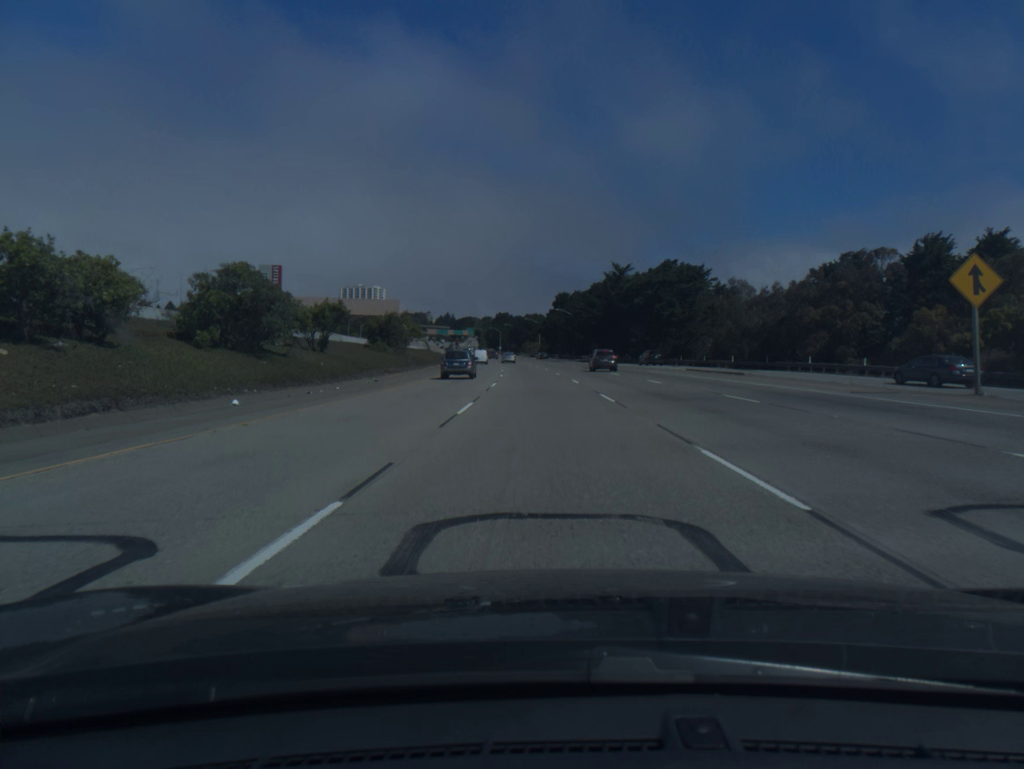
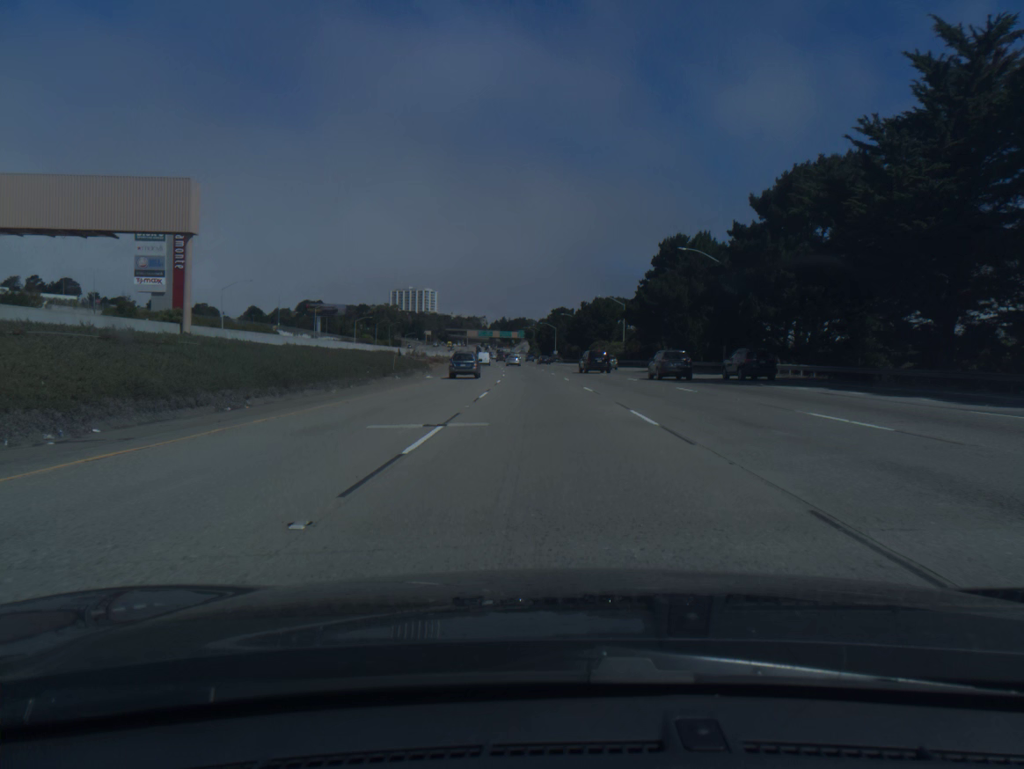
(-3.6, +94.7) m; -4°
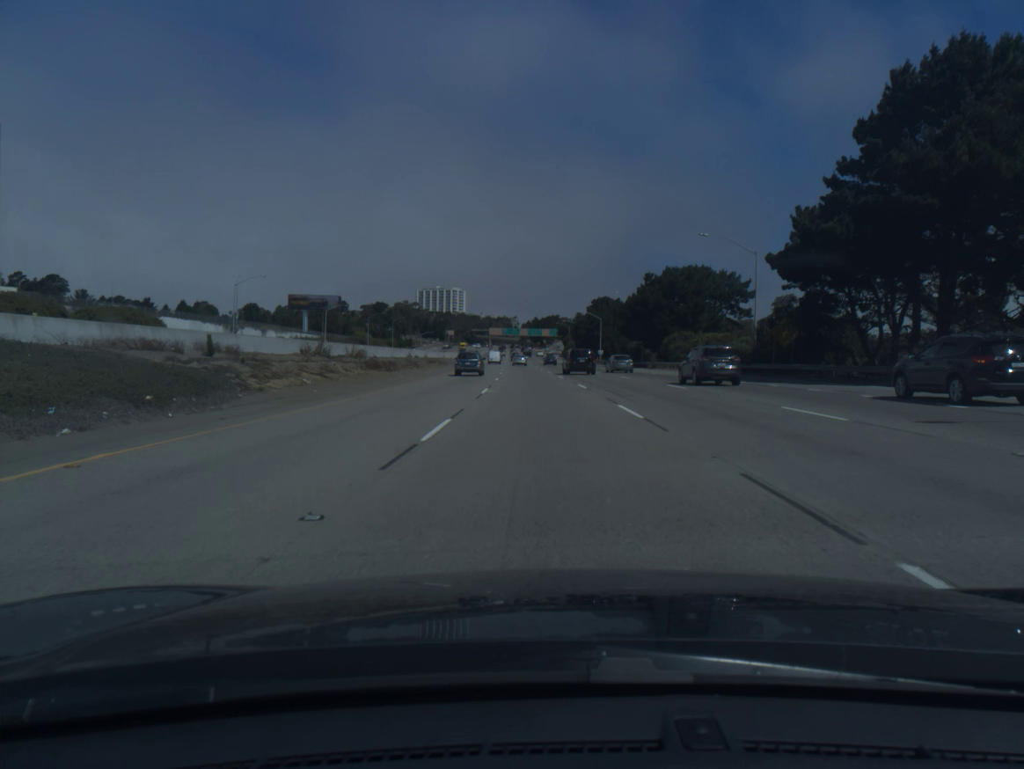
(-1.2, +56.7) m; -2°
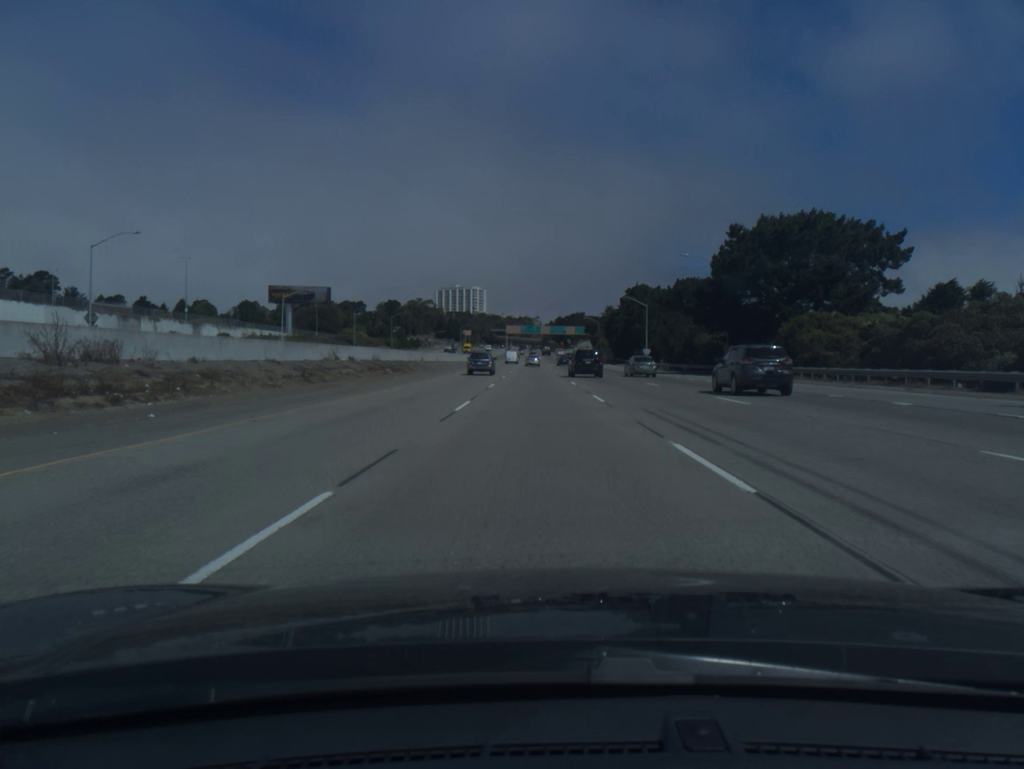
(-0.5, +37.8) m; -2°
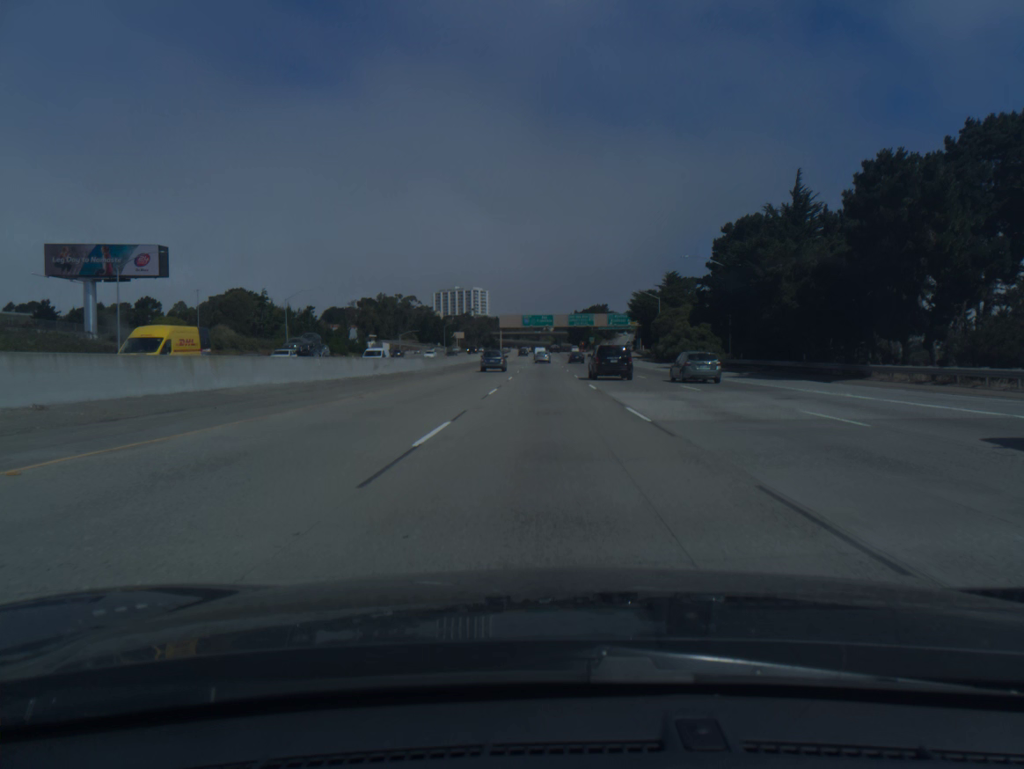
(-1.7, +94.6) m; -1°
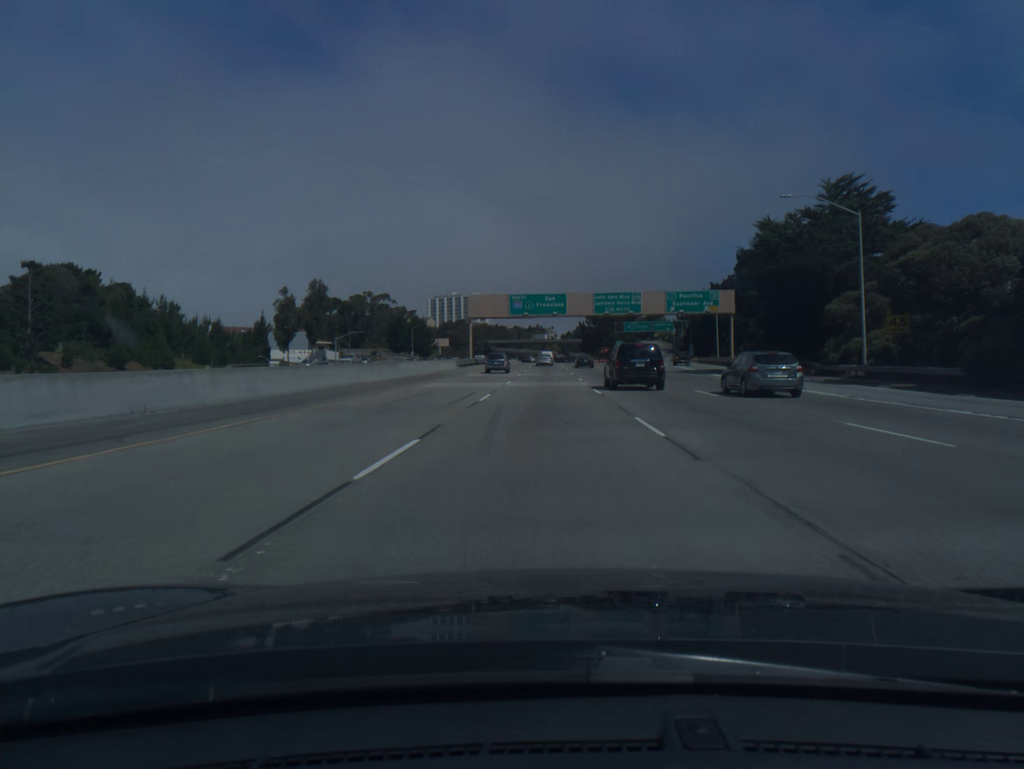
(0.0, +75.7) m; 0°
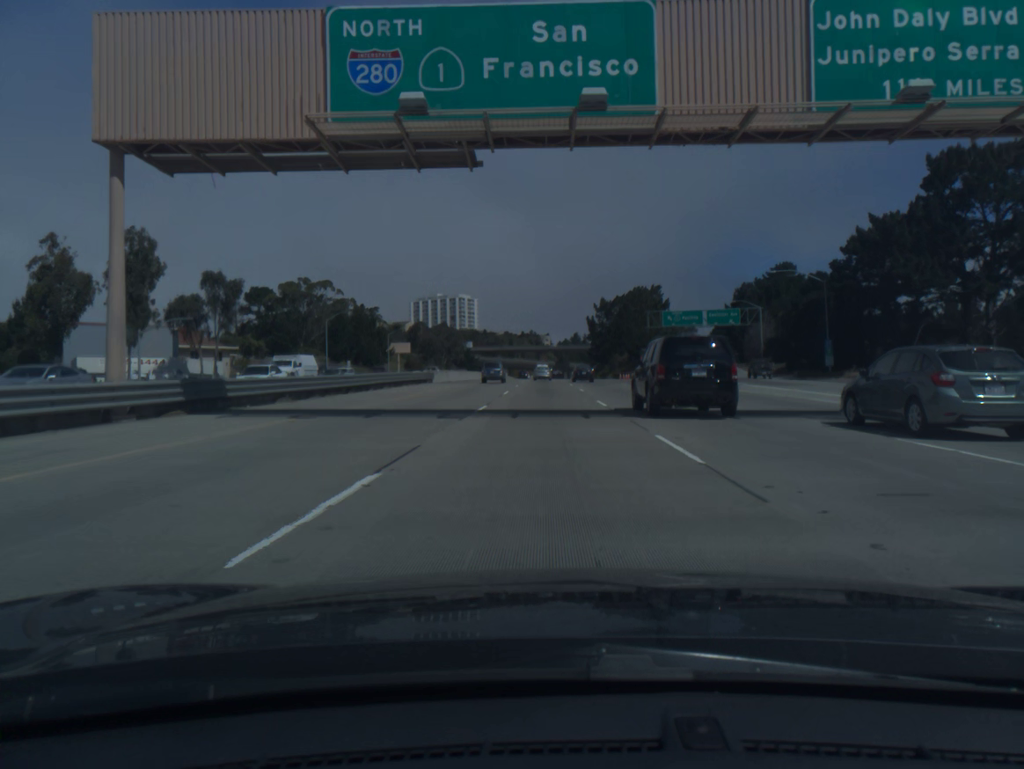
(+0.1, +75.8) m; 0°
